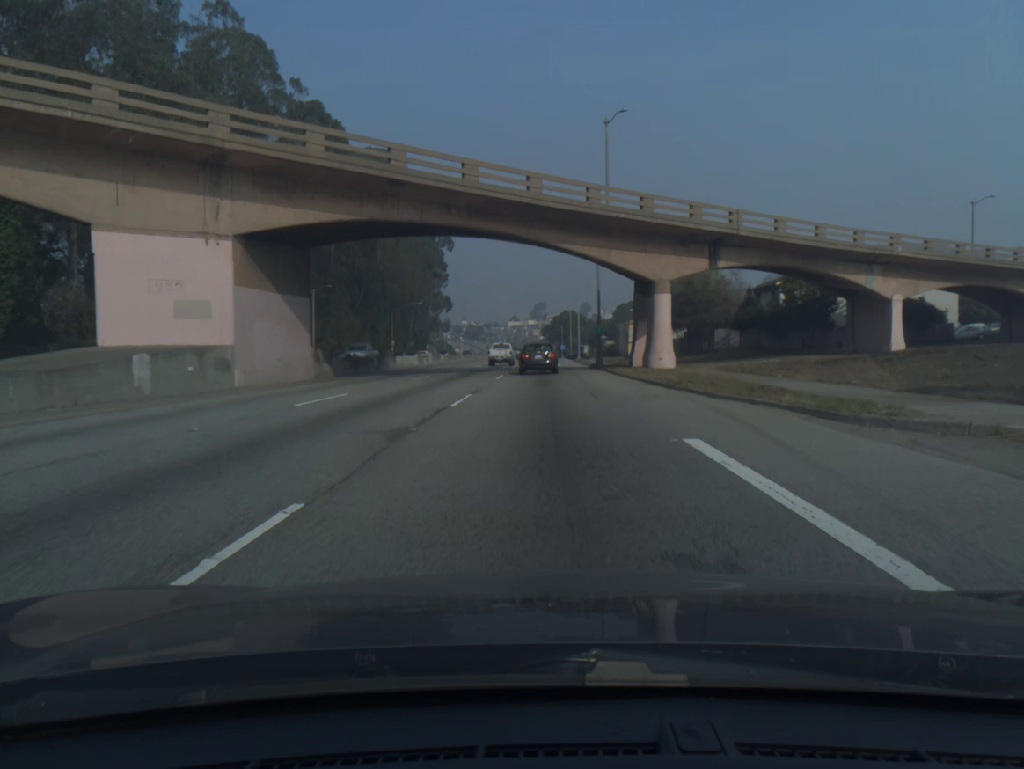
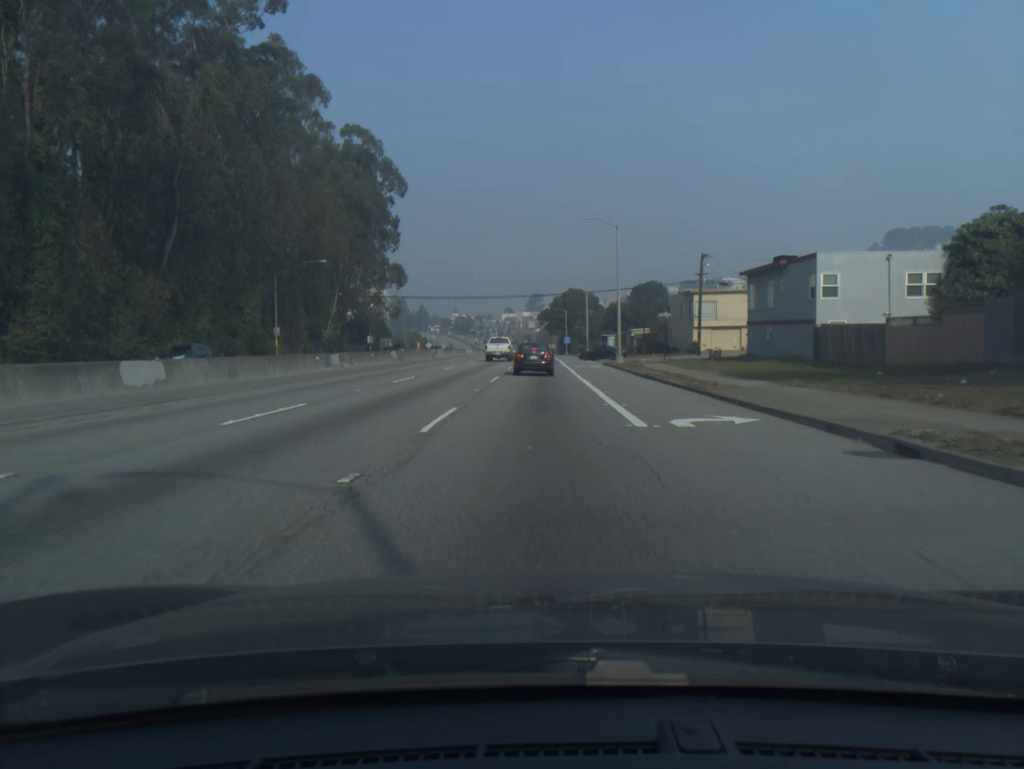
(-0.2, +62.8) m; 0°
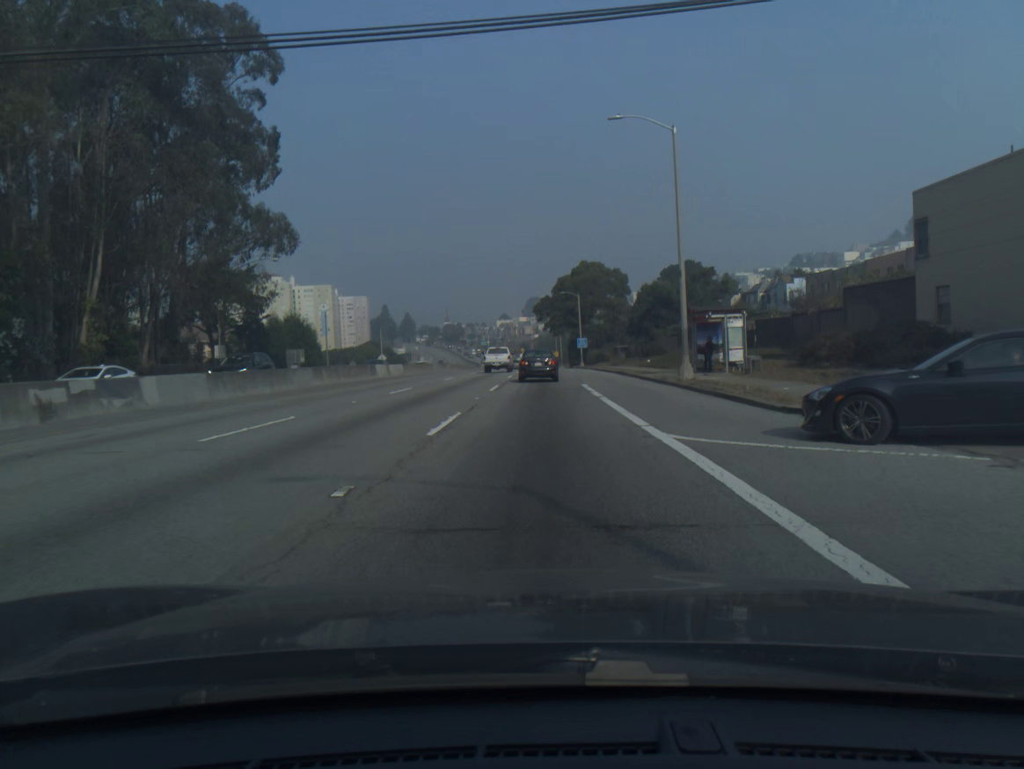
(-0.2, +59.8) m; 0°
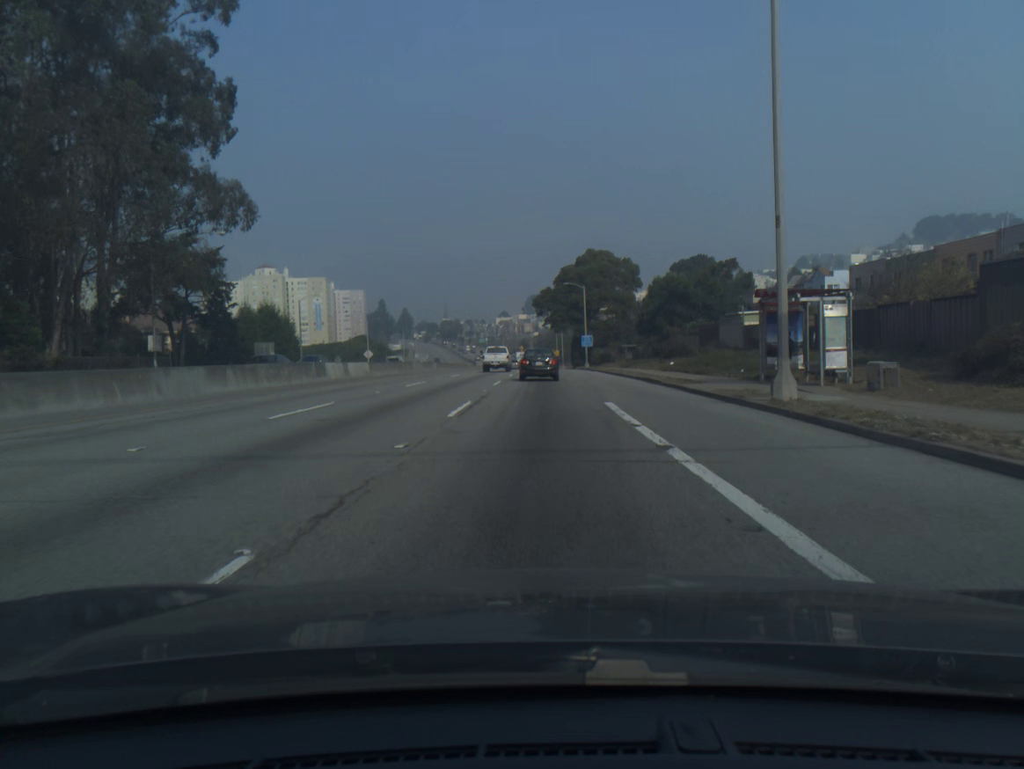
(0.0, +11.6) m; 0°
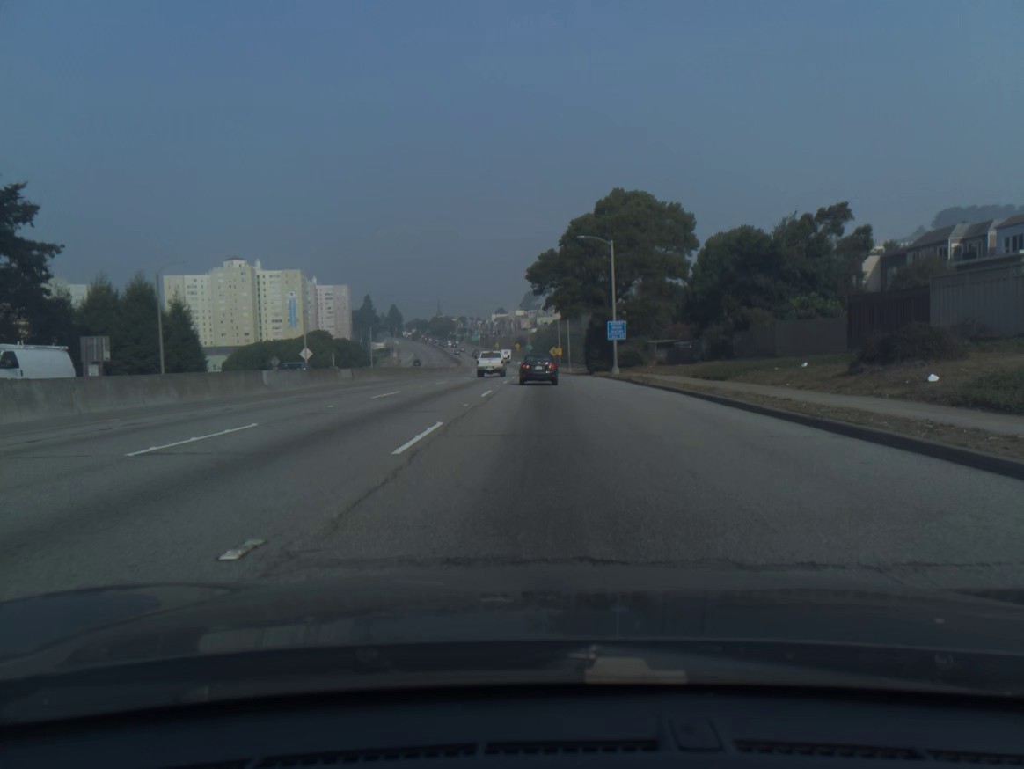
(-0.2, +34.7) m; 0°
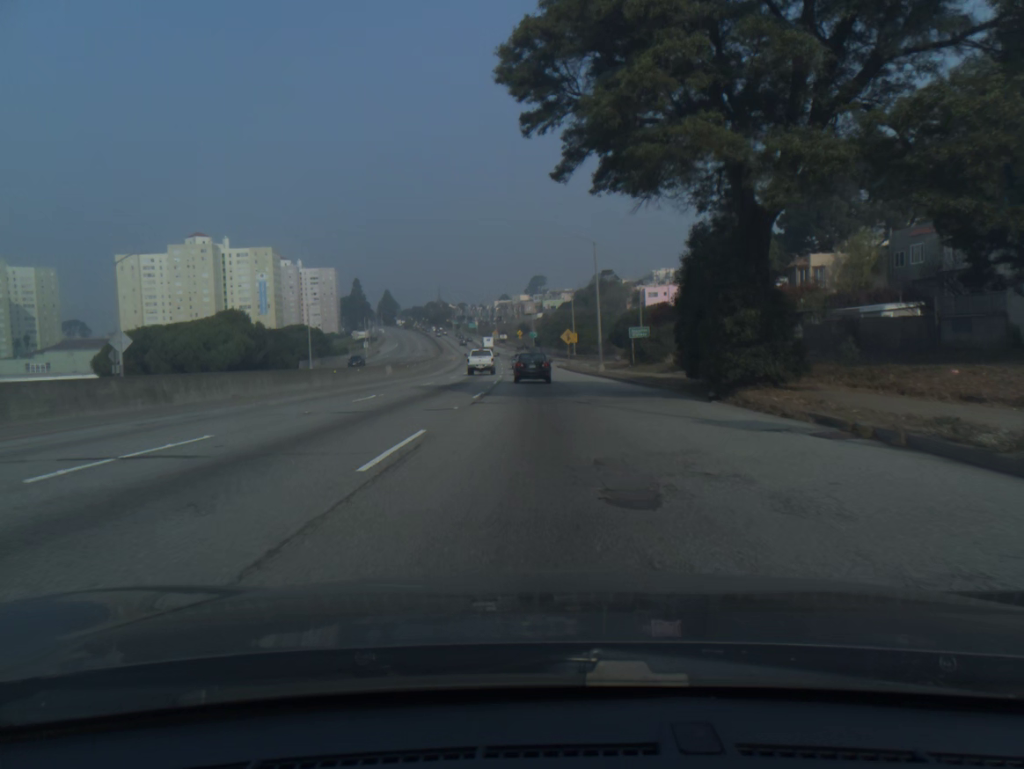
(-0.1, +46.1) m; -1°
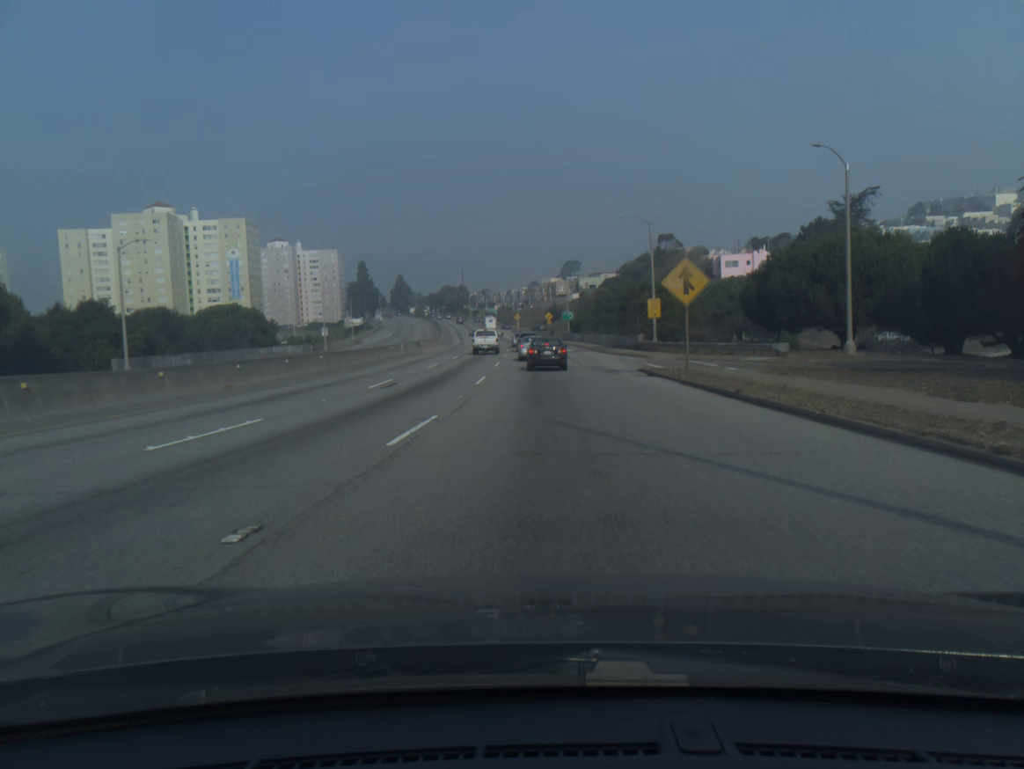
(-1.0, +56.9) m; -2°
